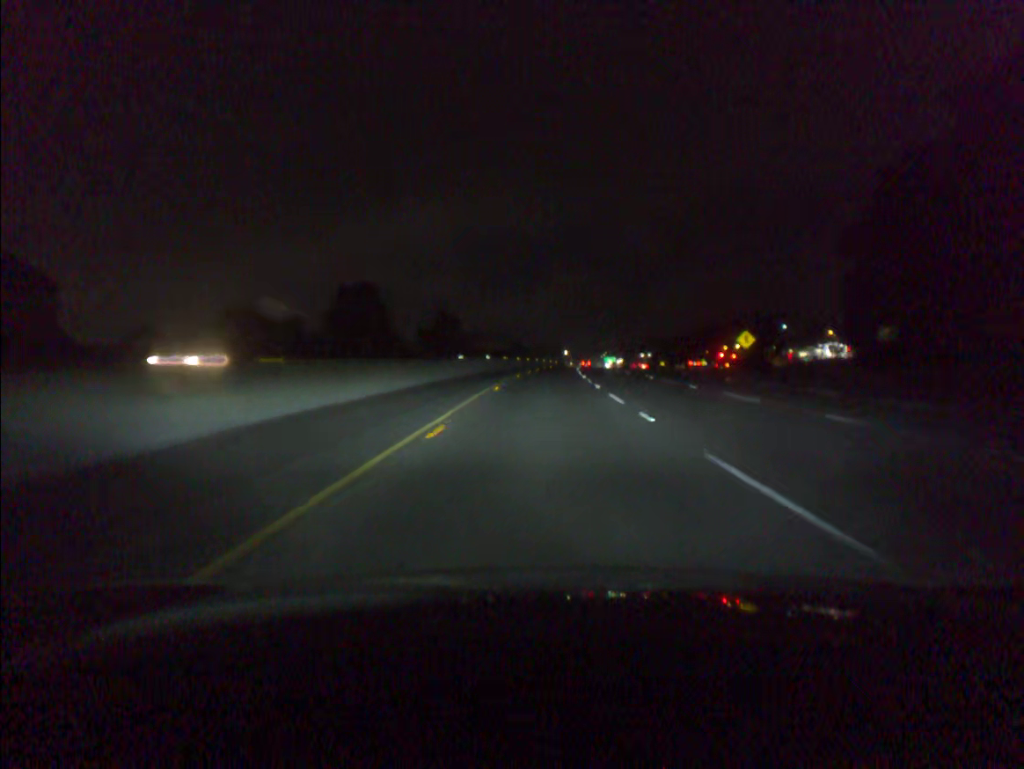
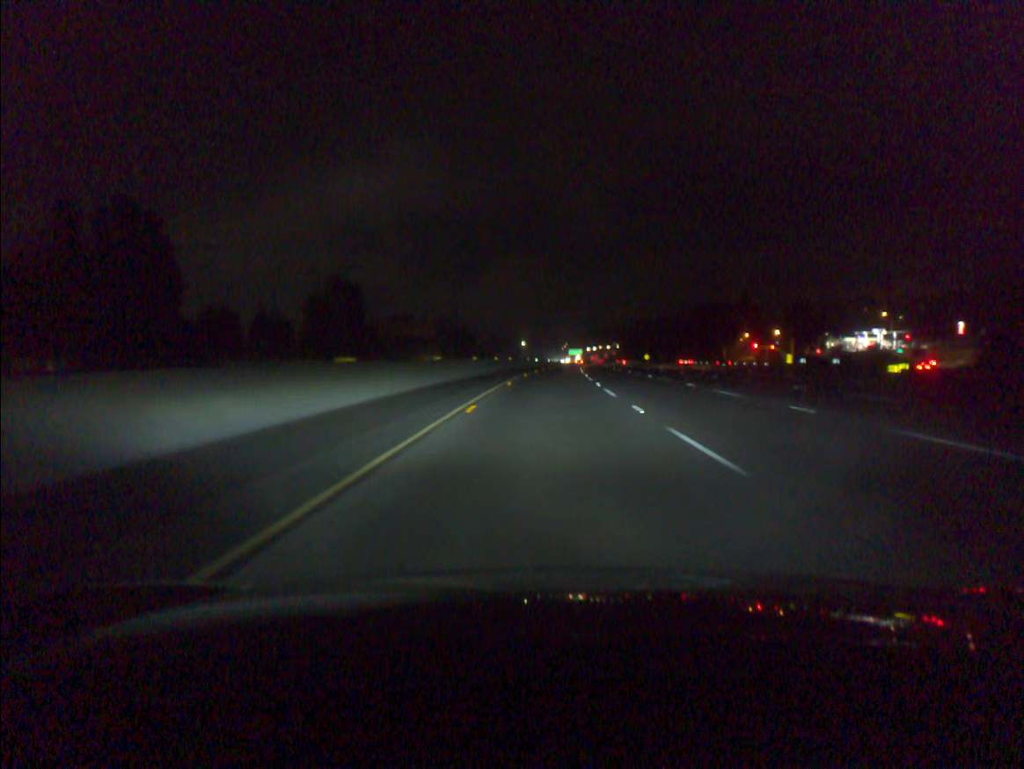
(+2.2, +82.6) m; +3°
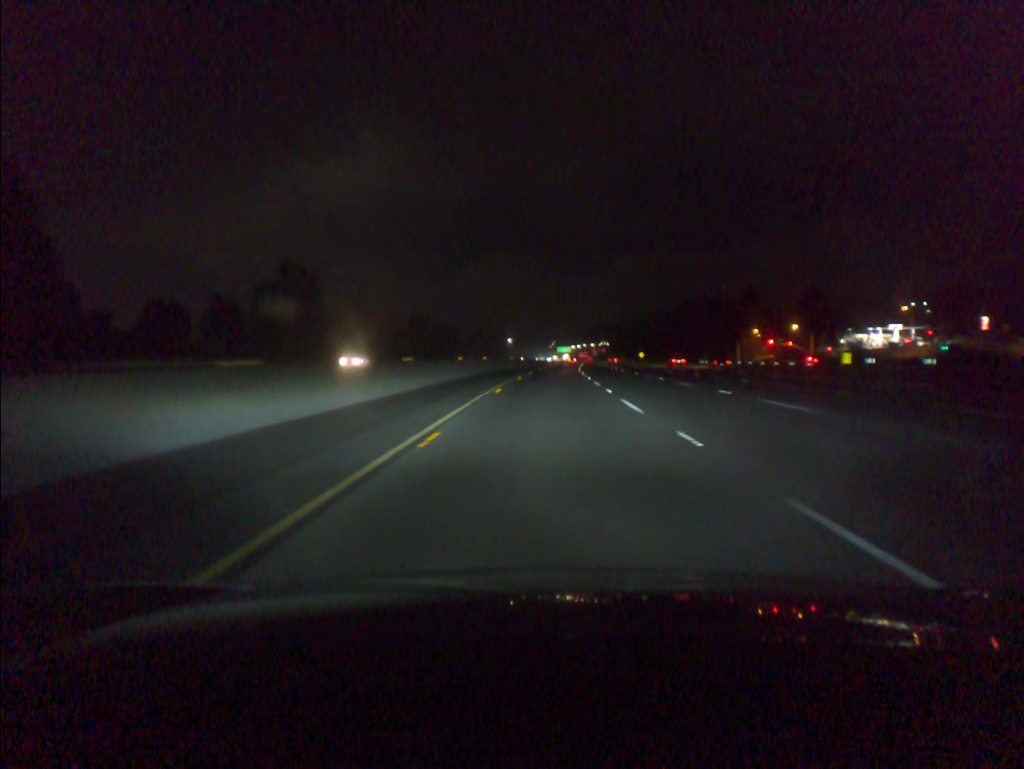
(+0.2, +20.6) m; +1°
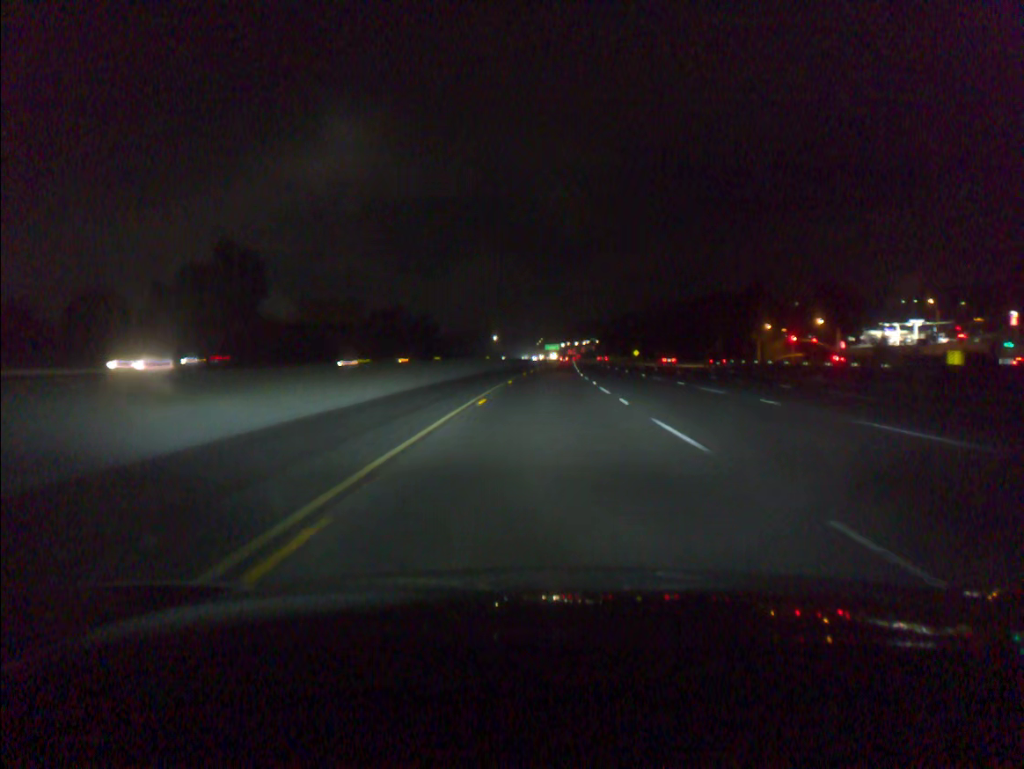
(+0.2, +20.6) m; +1°
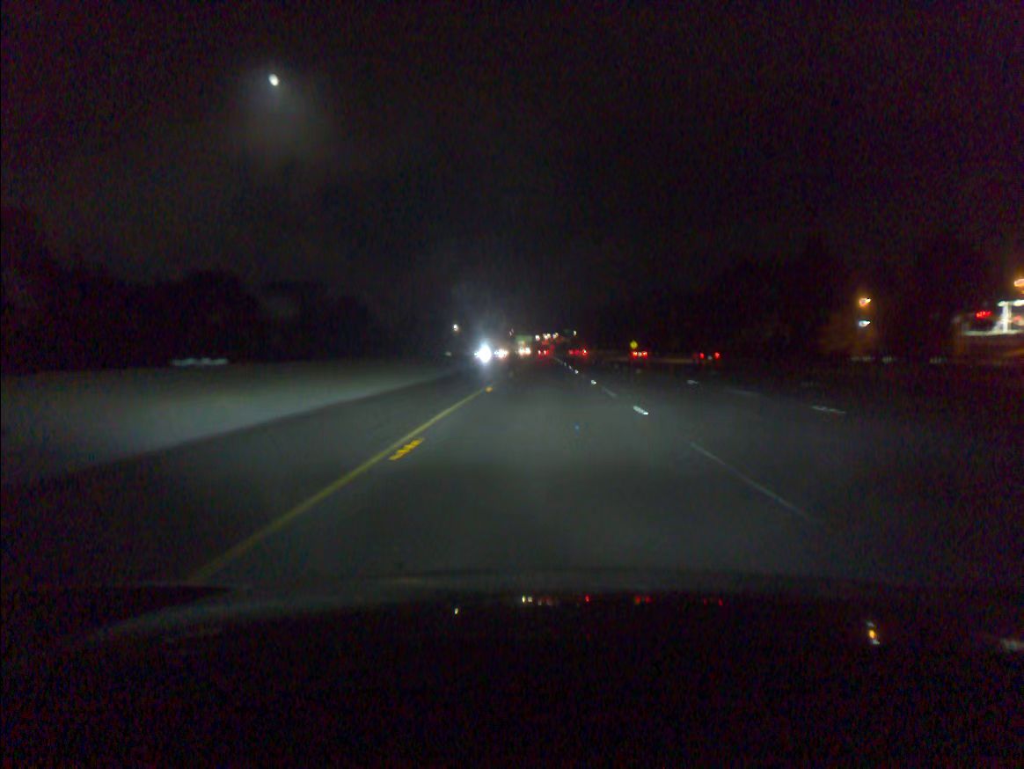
(+1.3, +61.9) m; +2°
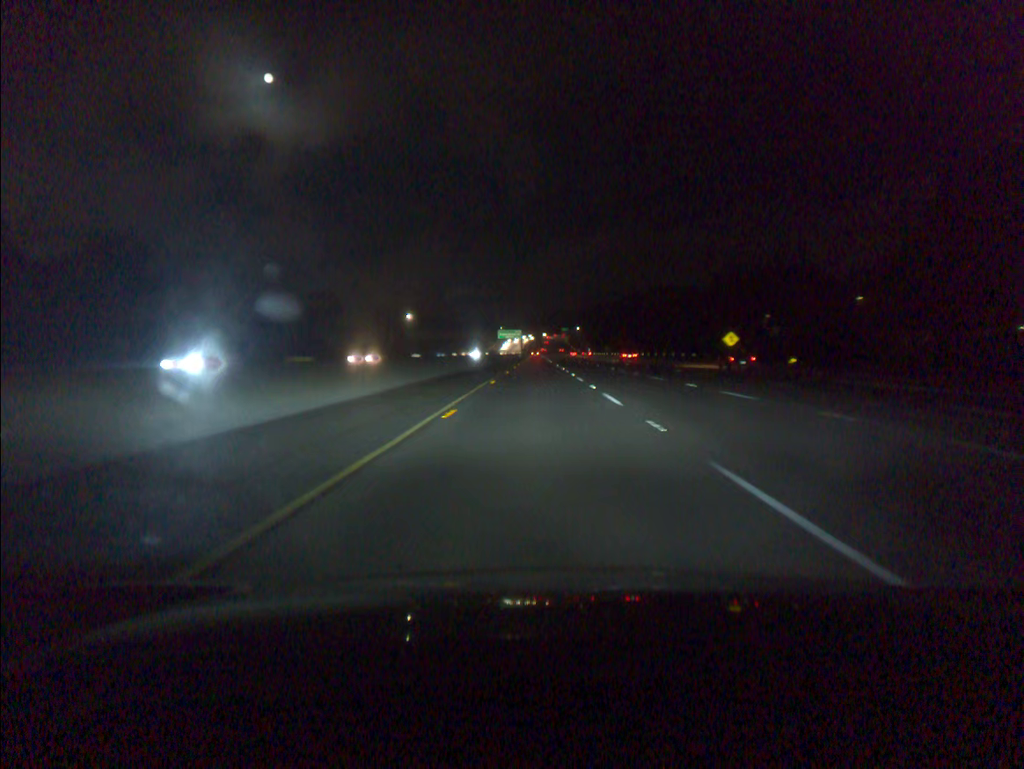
(+0.8, +103.1) m; 0°
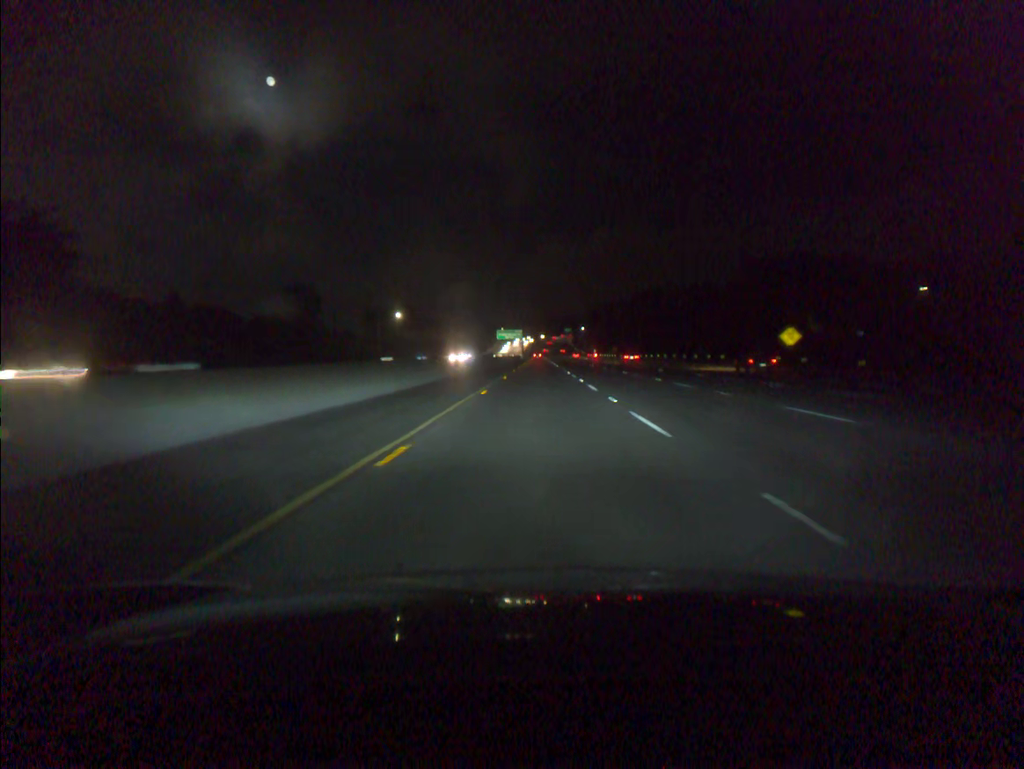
(0.0, +20.5) m; 0°
